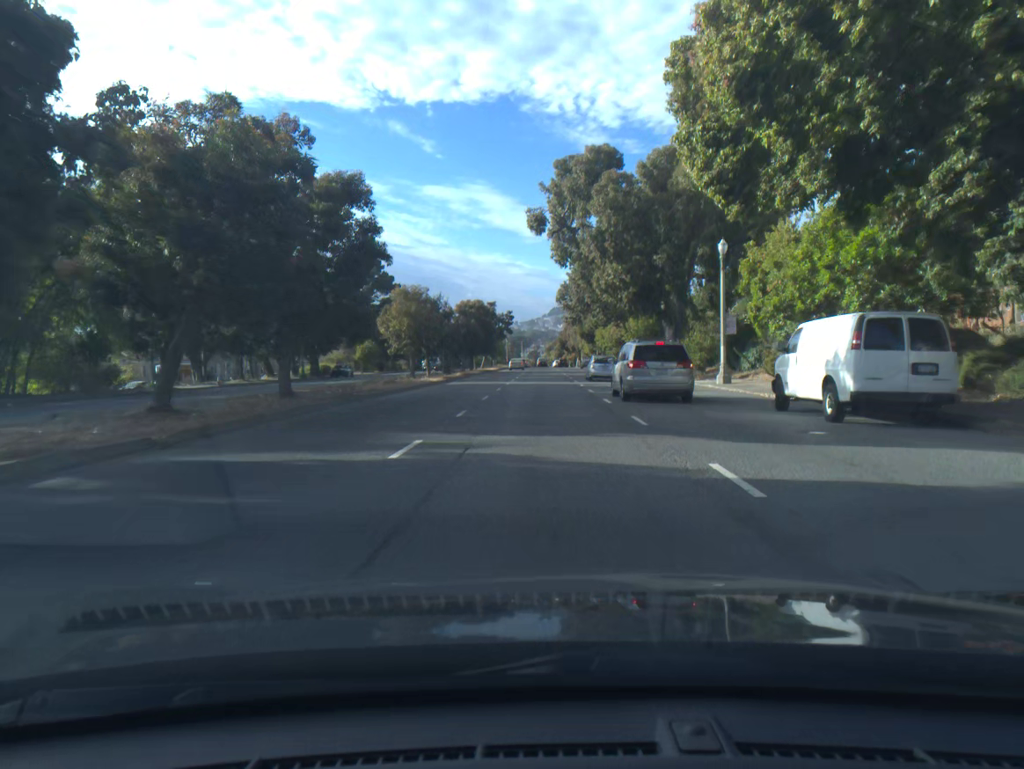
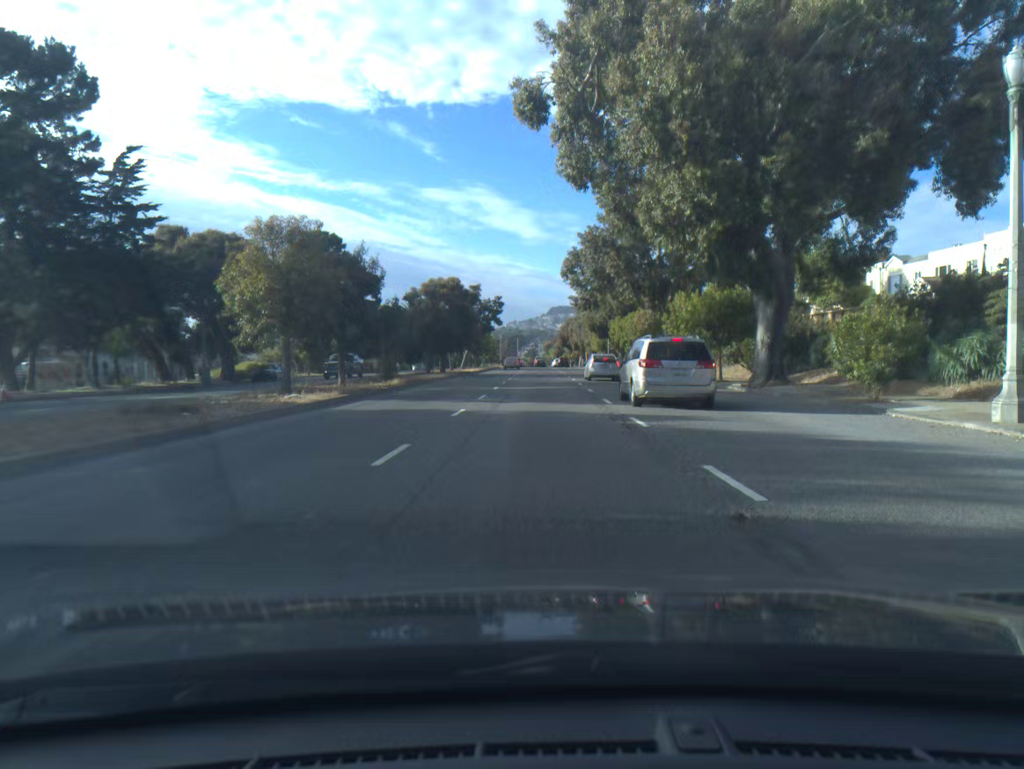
(0.0, +22.6) m; 0°
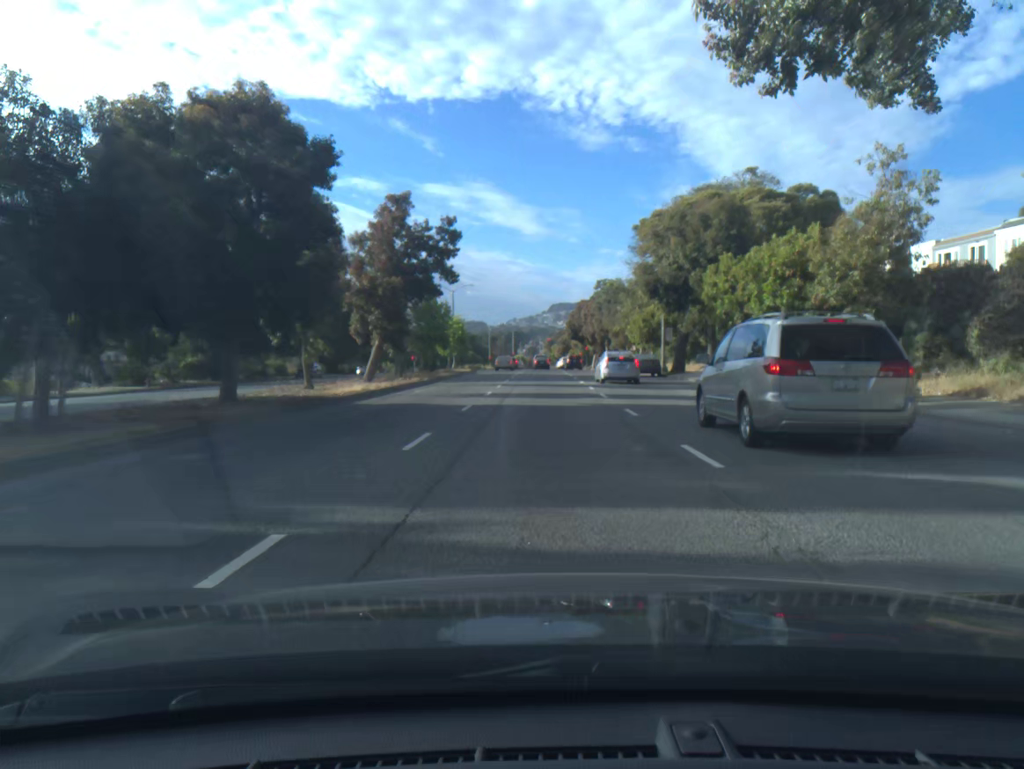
(-0.1, +42.3) m; 0°
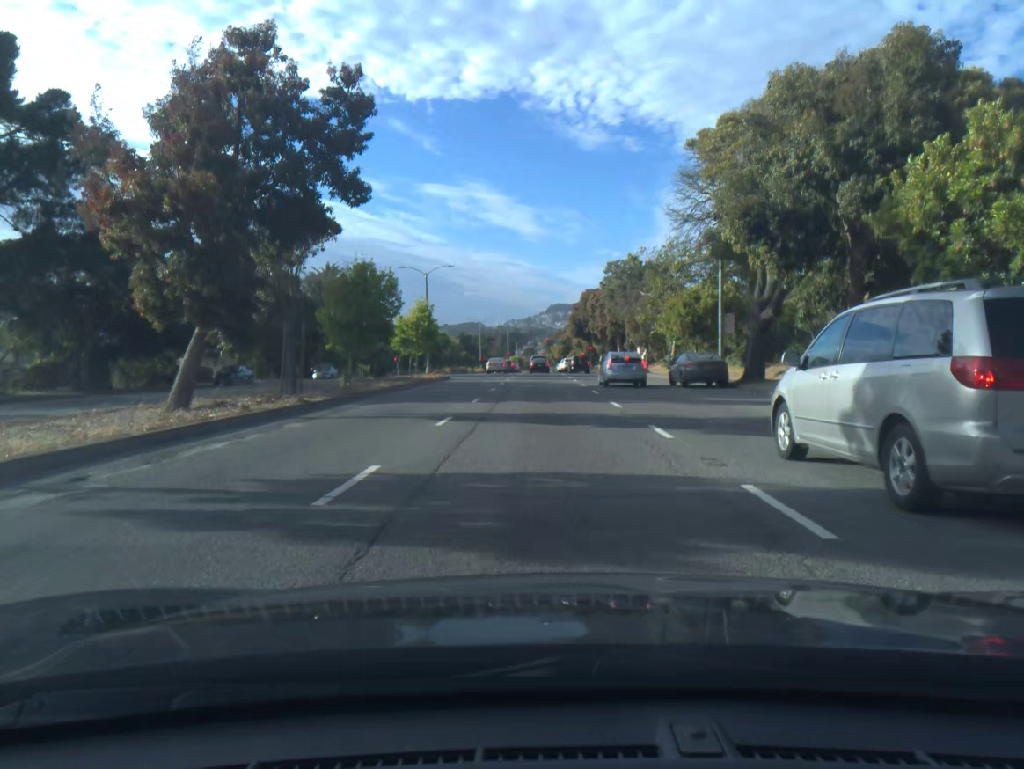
(0.0, +18.3) m; 0°
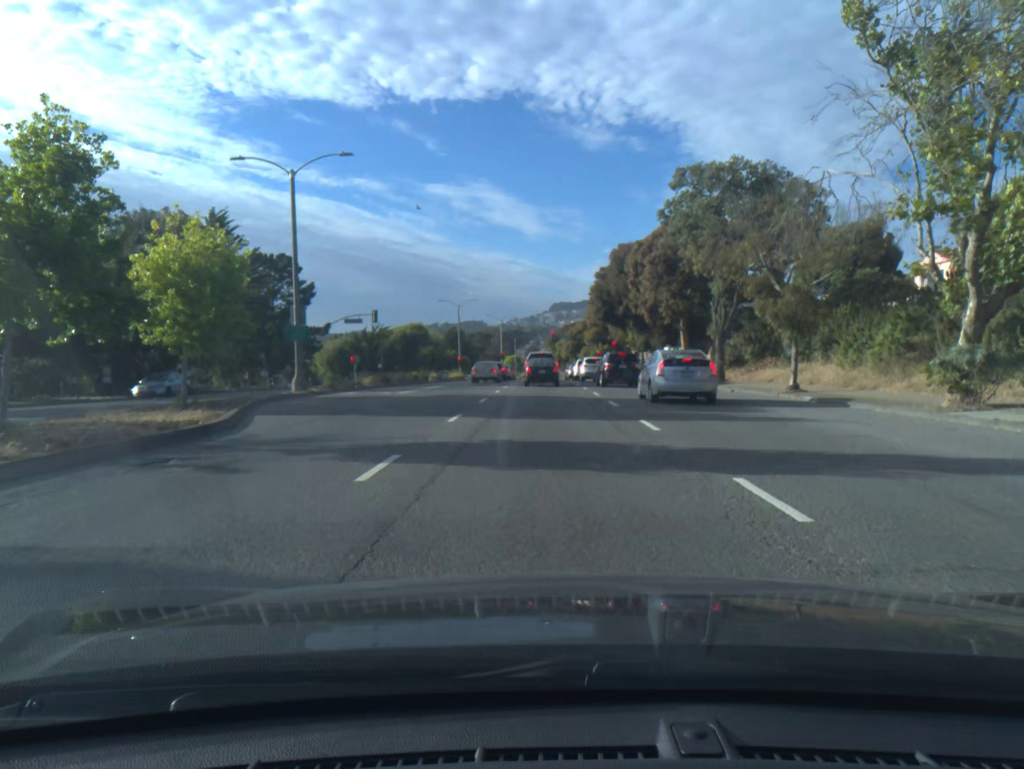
(-0.1, +35.8) m; 0°
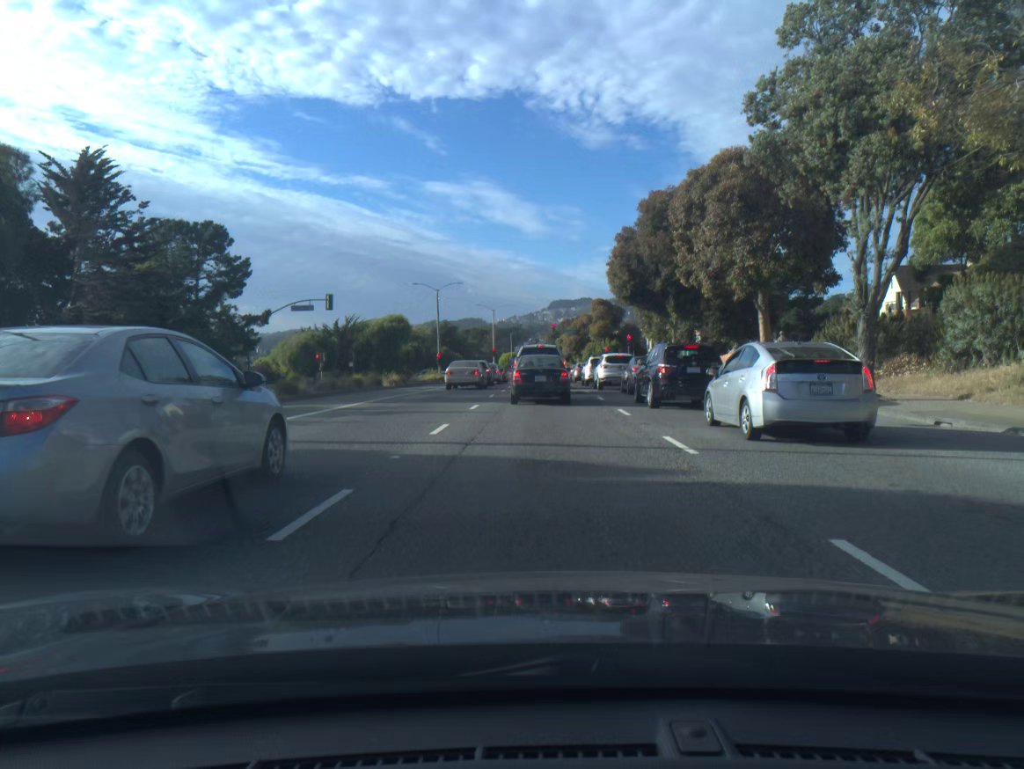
(0.0, +17.4) m; 0°
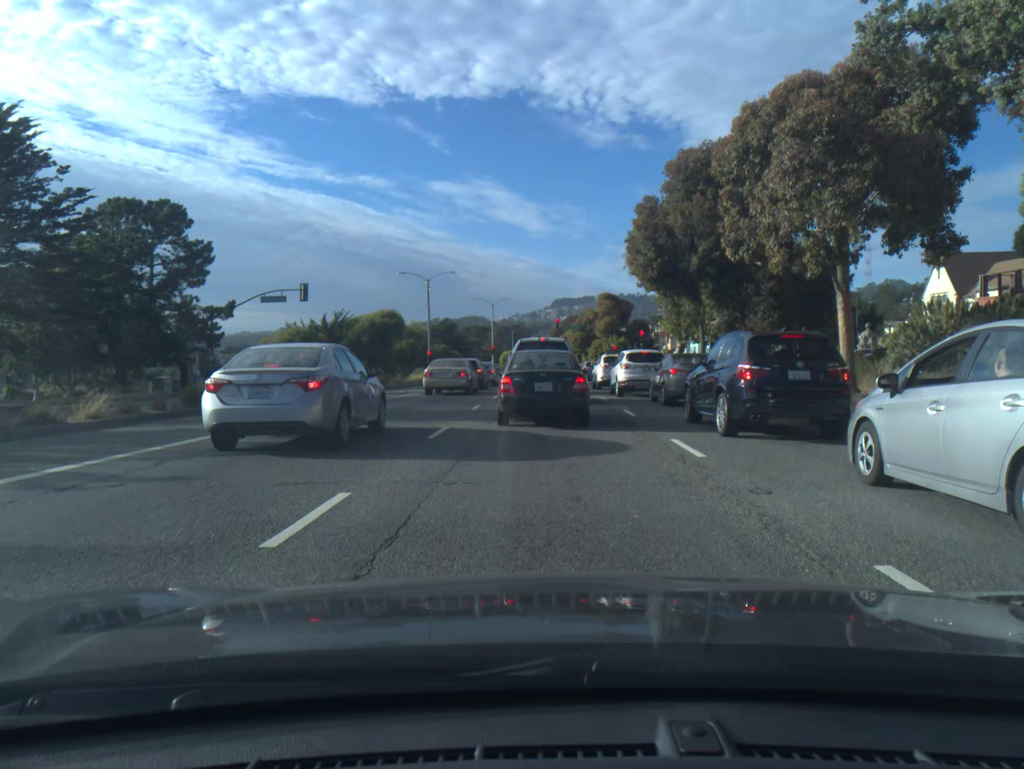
(-0.1, +7.8) m; -1°
